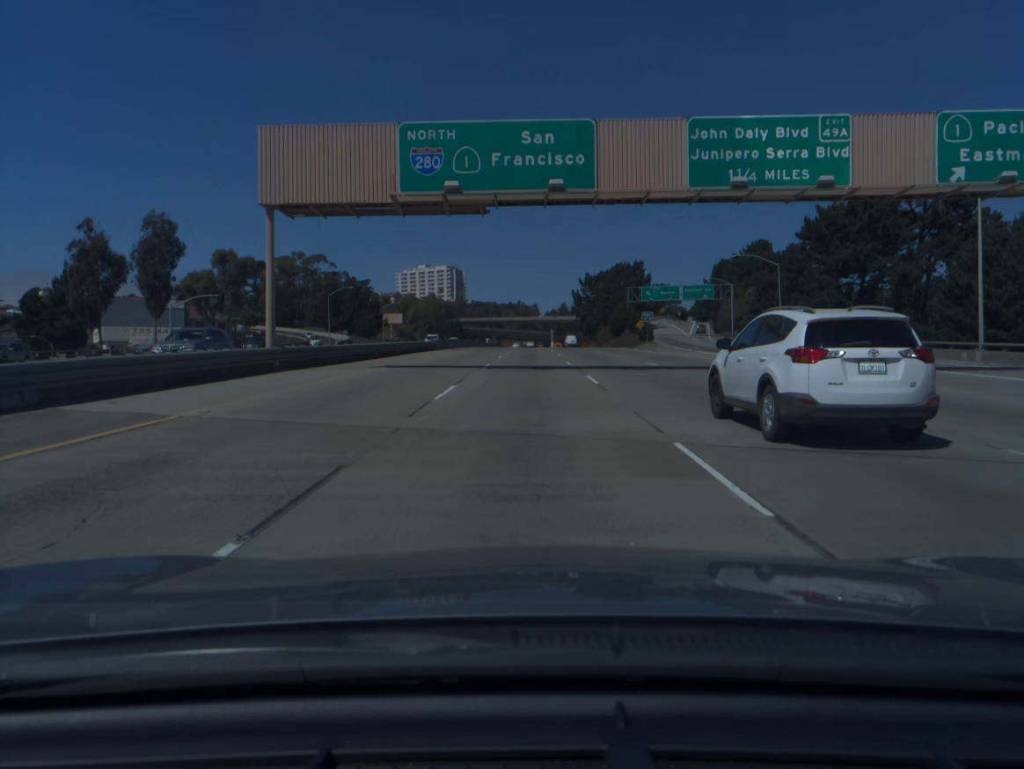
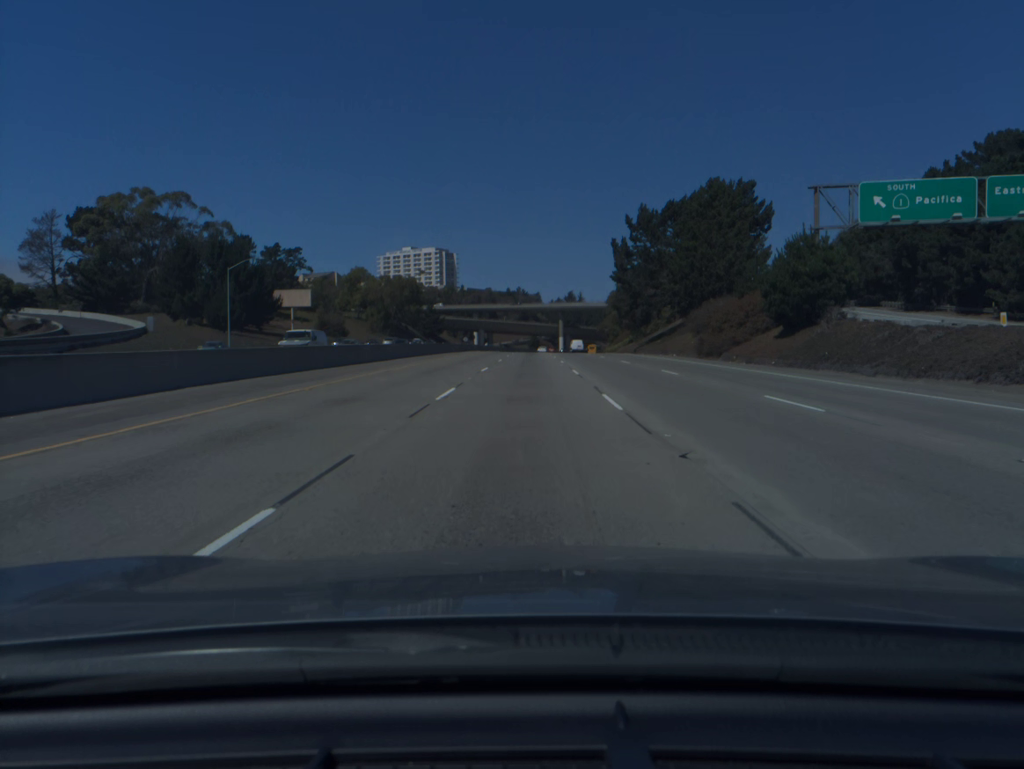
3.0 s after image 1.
(0.0, +95.7) m; 0°
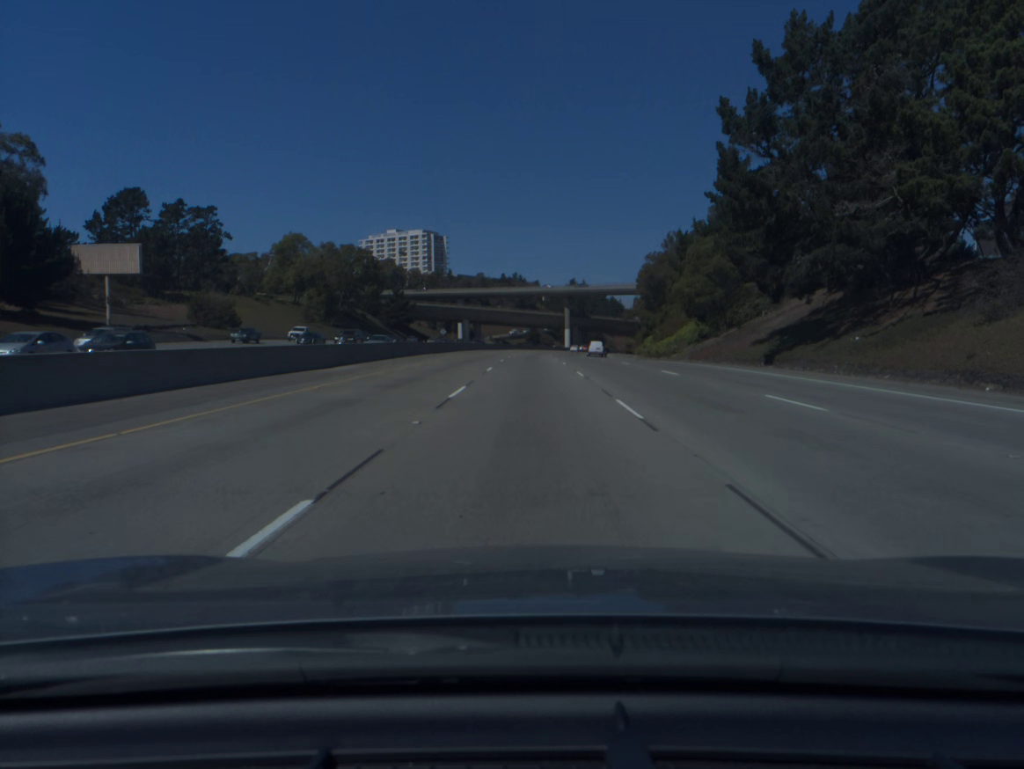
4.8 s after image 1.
(-0.1, +58.1) m; 0°
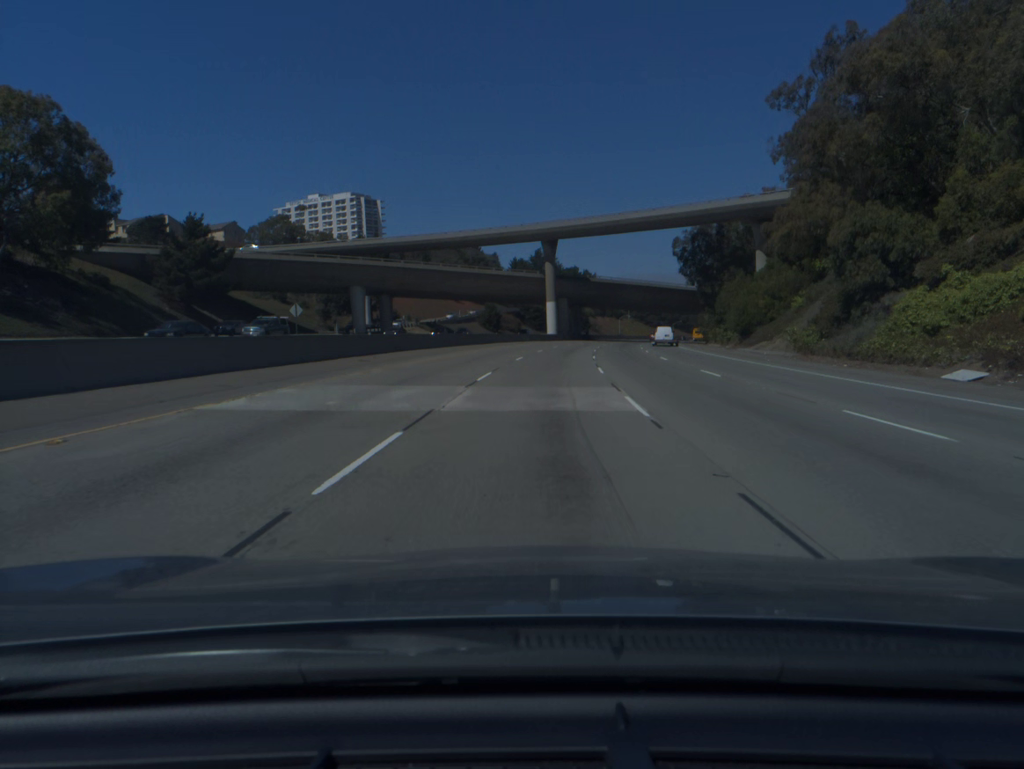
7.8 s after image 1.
(+0.8, +98.0) m; +3°
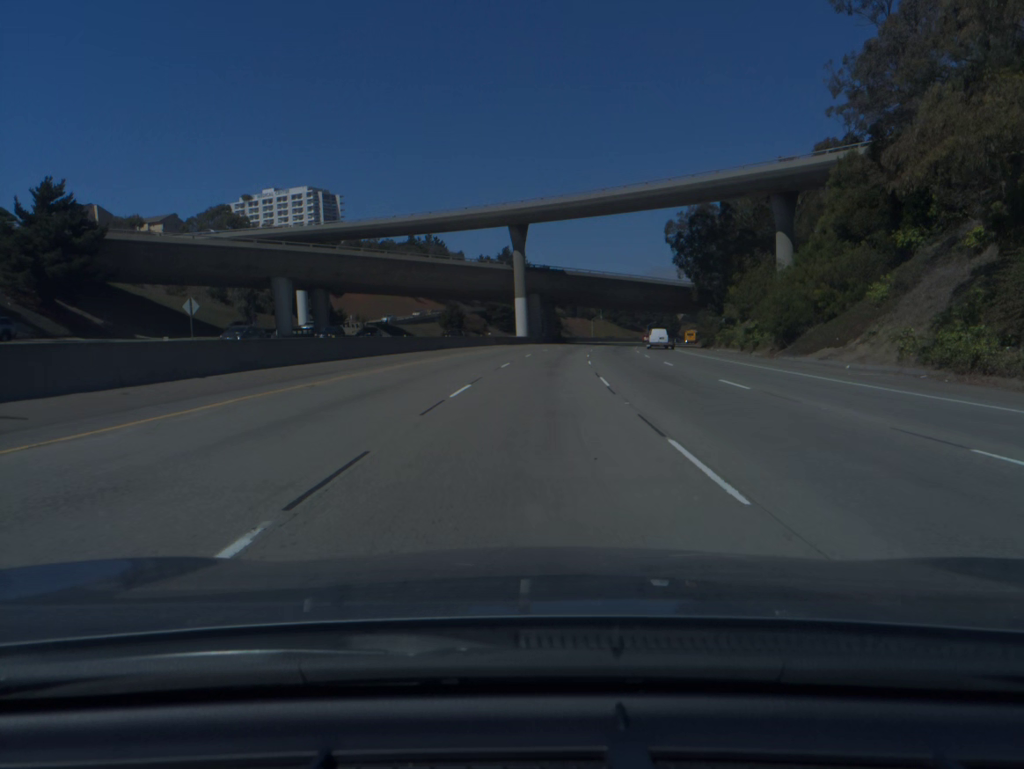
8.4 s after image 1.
(+0.3, +19.5) m; +2°
